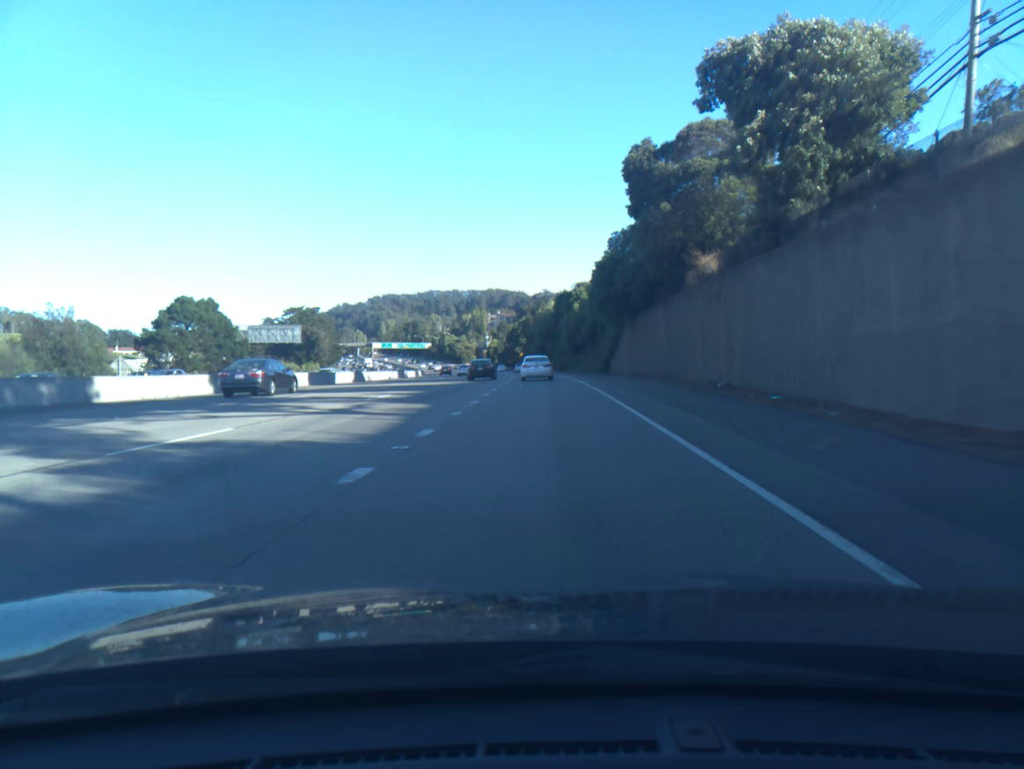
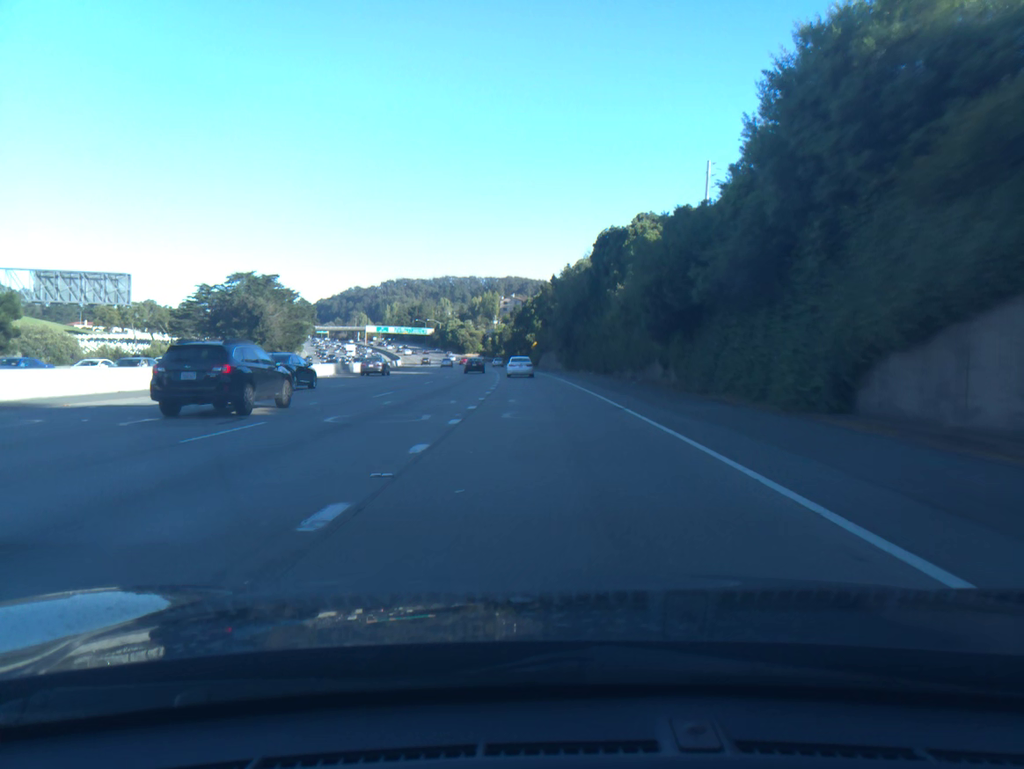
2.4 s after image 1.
(-0.5, +56.1) m; -1°
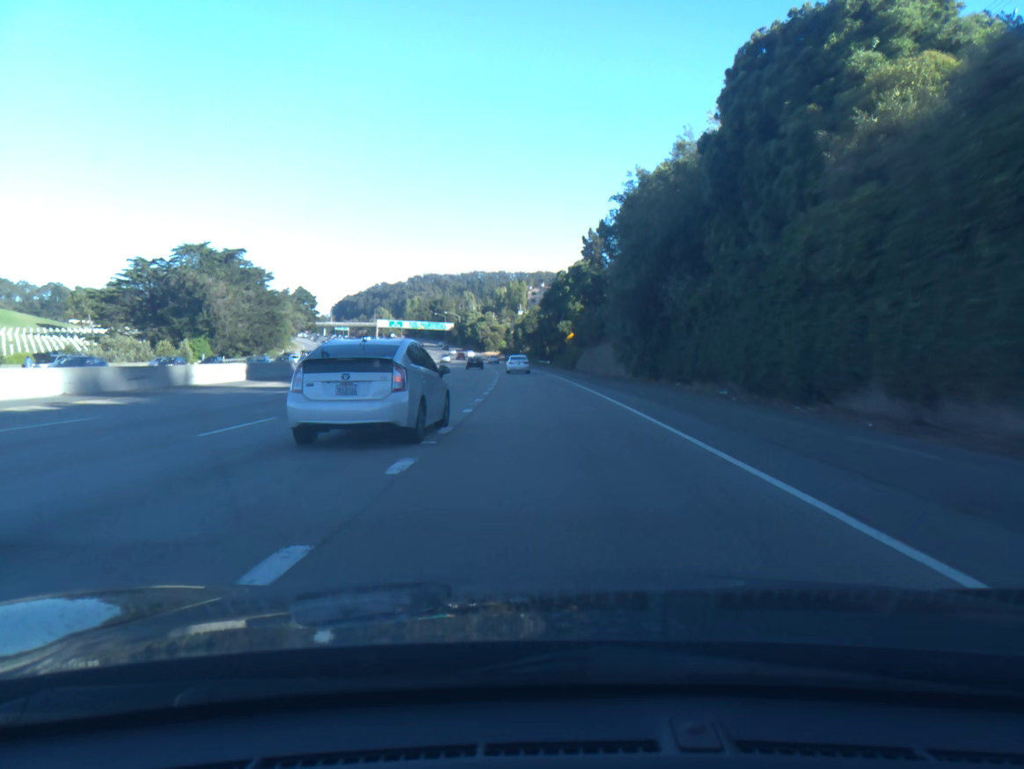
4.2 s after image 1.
(-0.8, +42.1) m; -2°
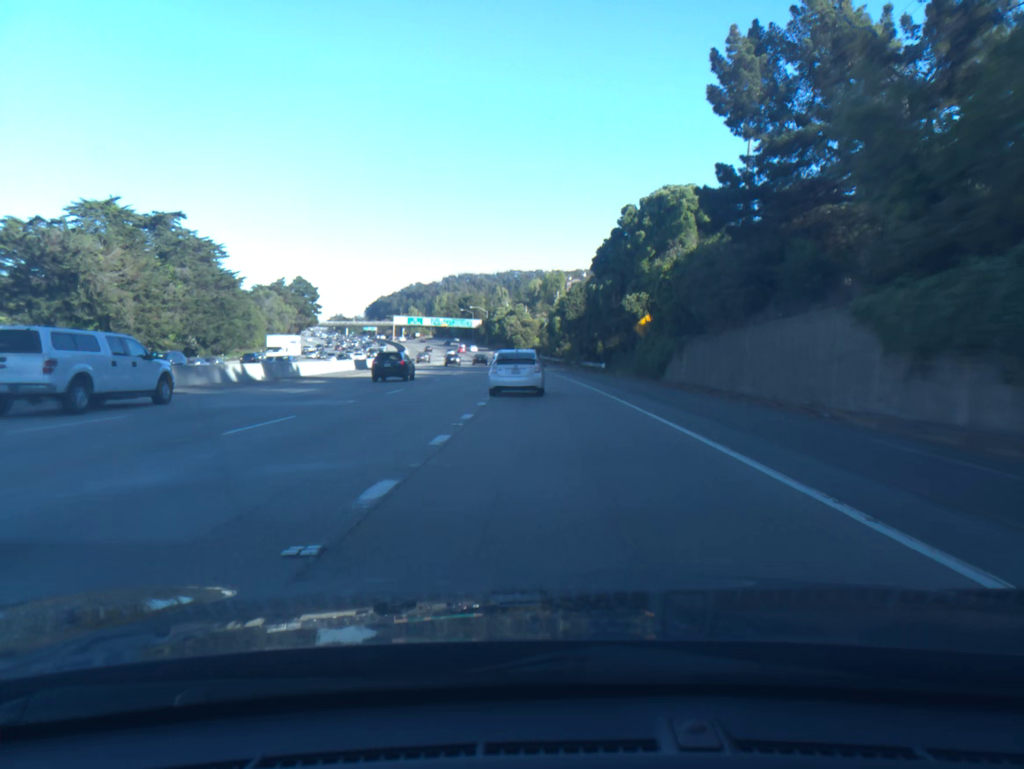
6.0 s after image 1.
(-0.9, +42.4) m; -3°
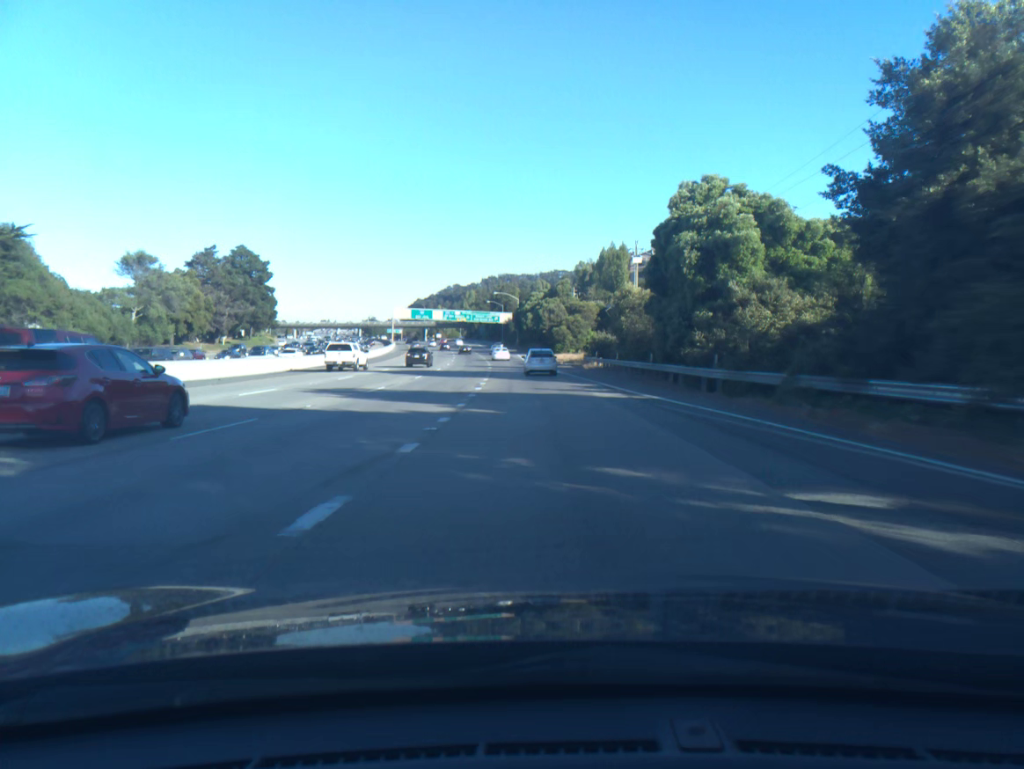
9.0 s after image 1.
(-1.9, +72.7) m; -3°
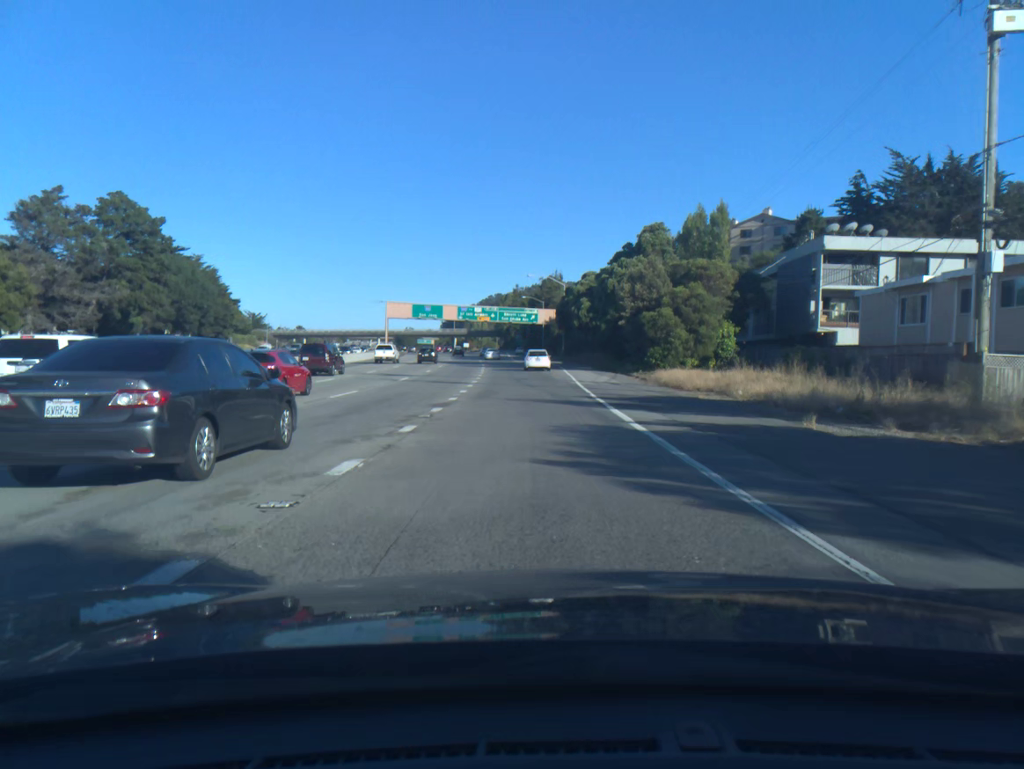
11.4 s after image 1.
(-1.9, +60.2) m; -3°
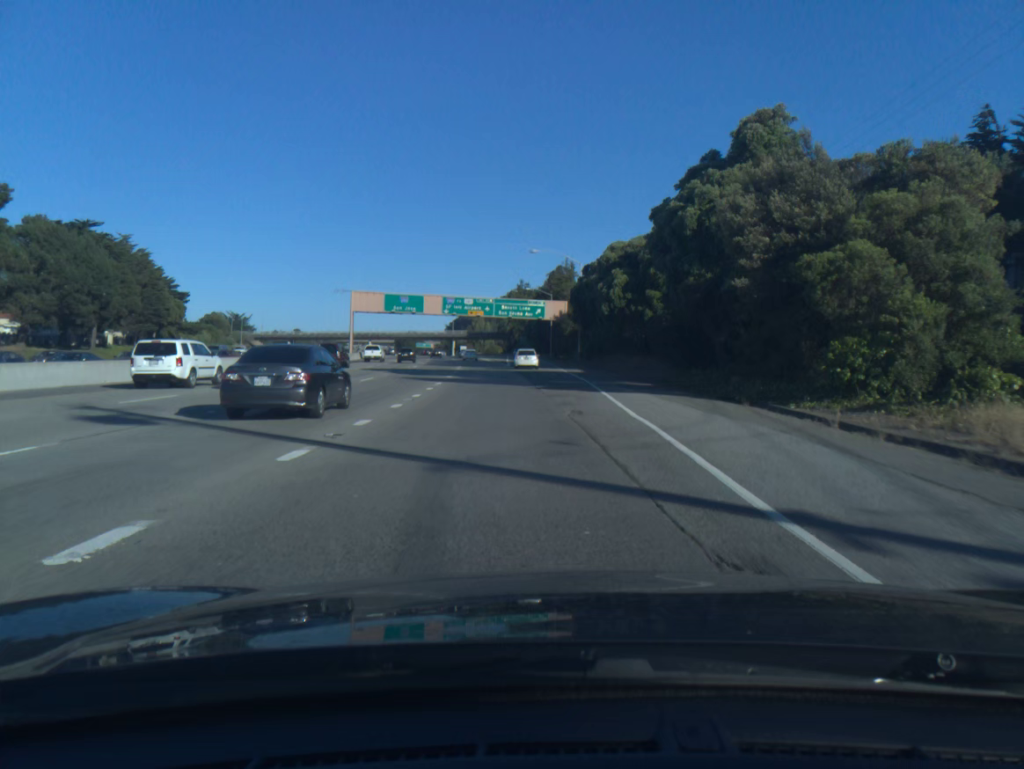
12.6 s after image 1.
(-0.1, +30.4) m; -1°
